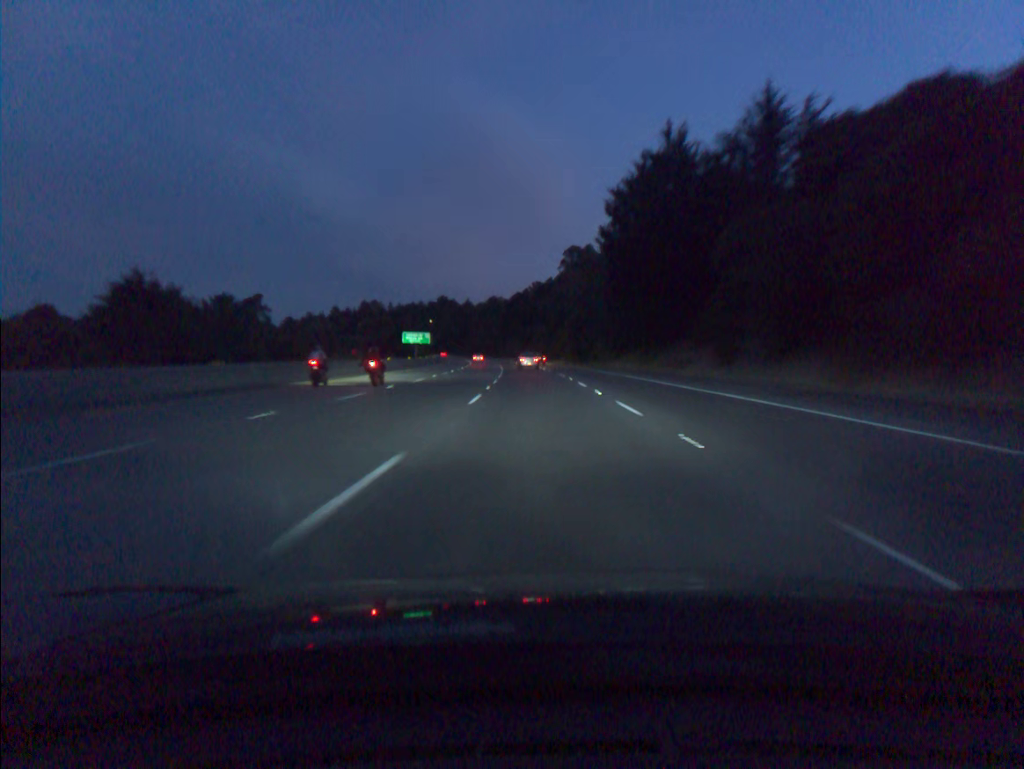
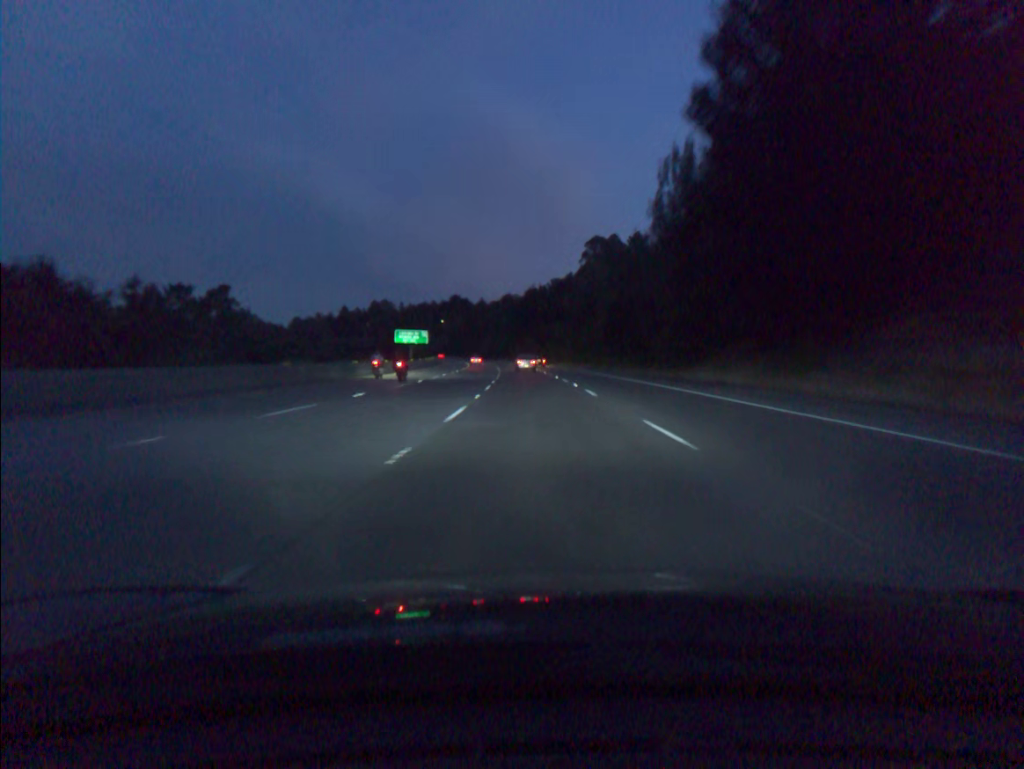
(-0.4, +34.3) m; -1°
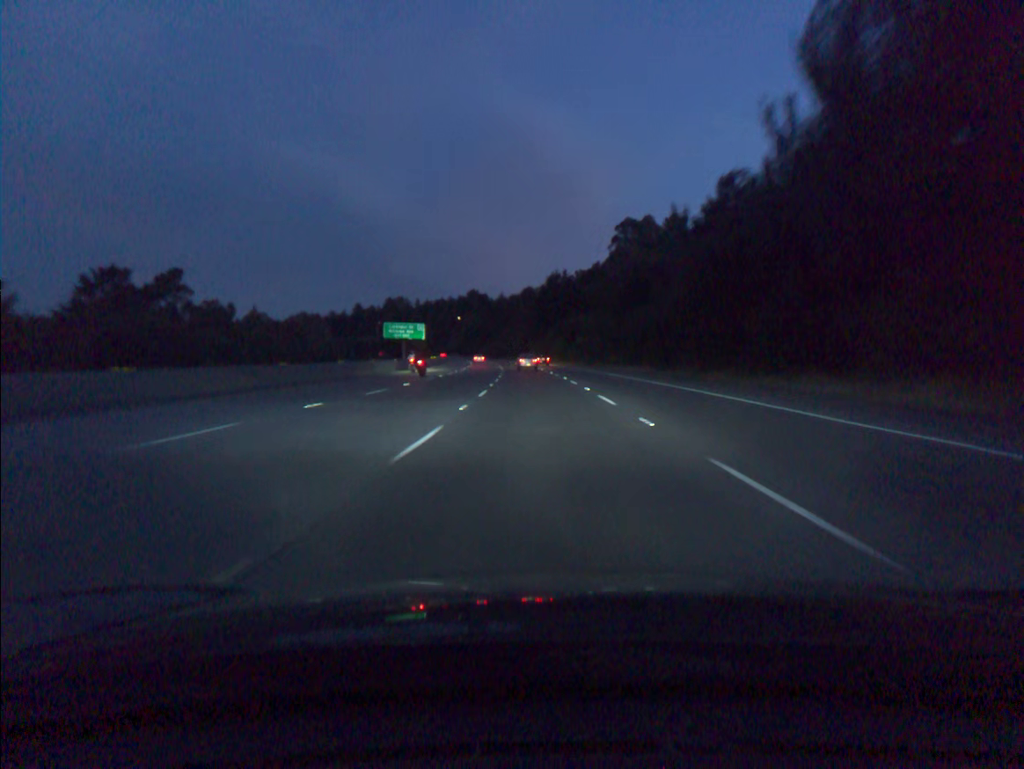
(-0.4, +34.6) m; -2°
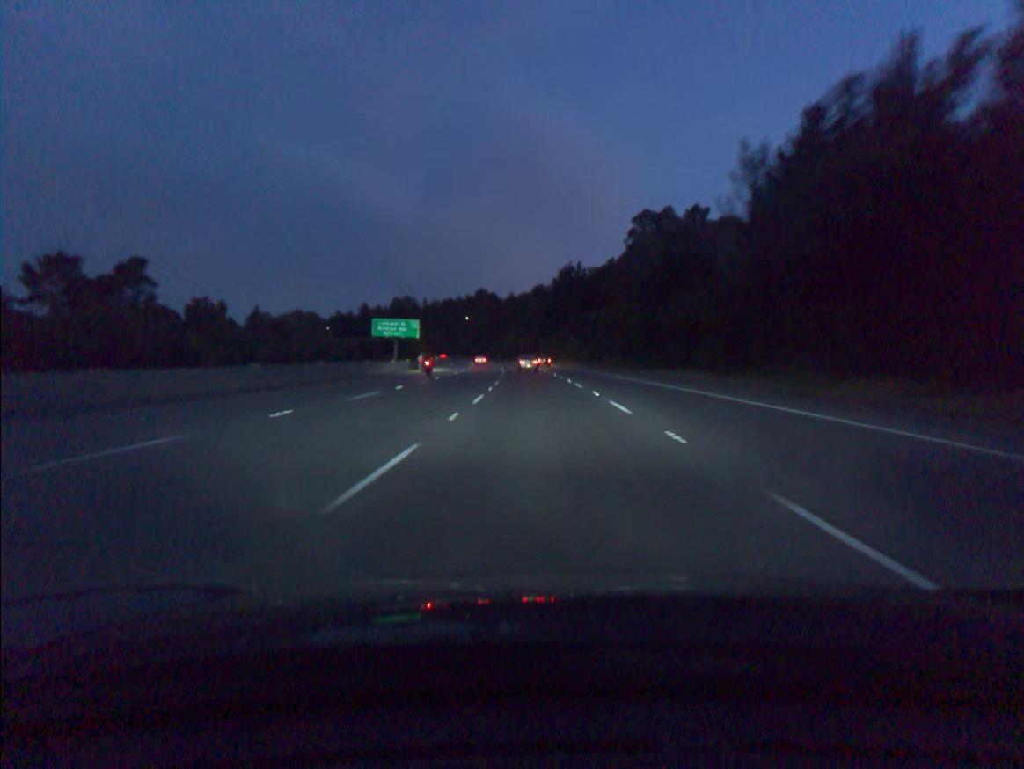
(-0.1, +17.4) m; -1°
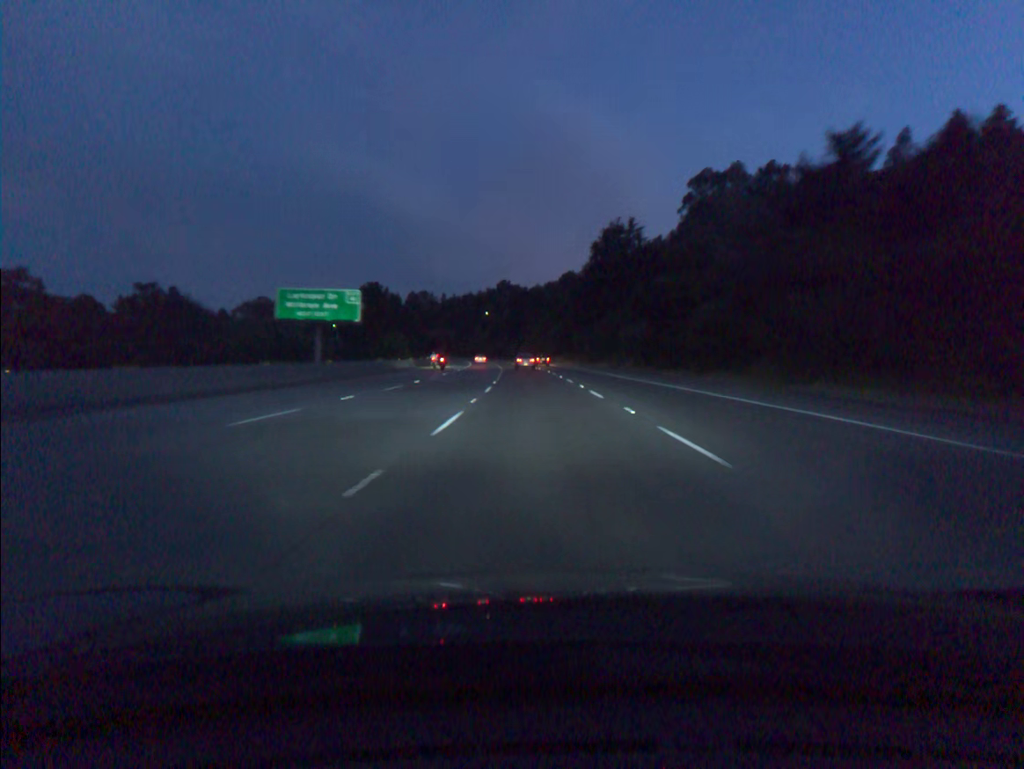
(-1.0, +52.6) m; -2°
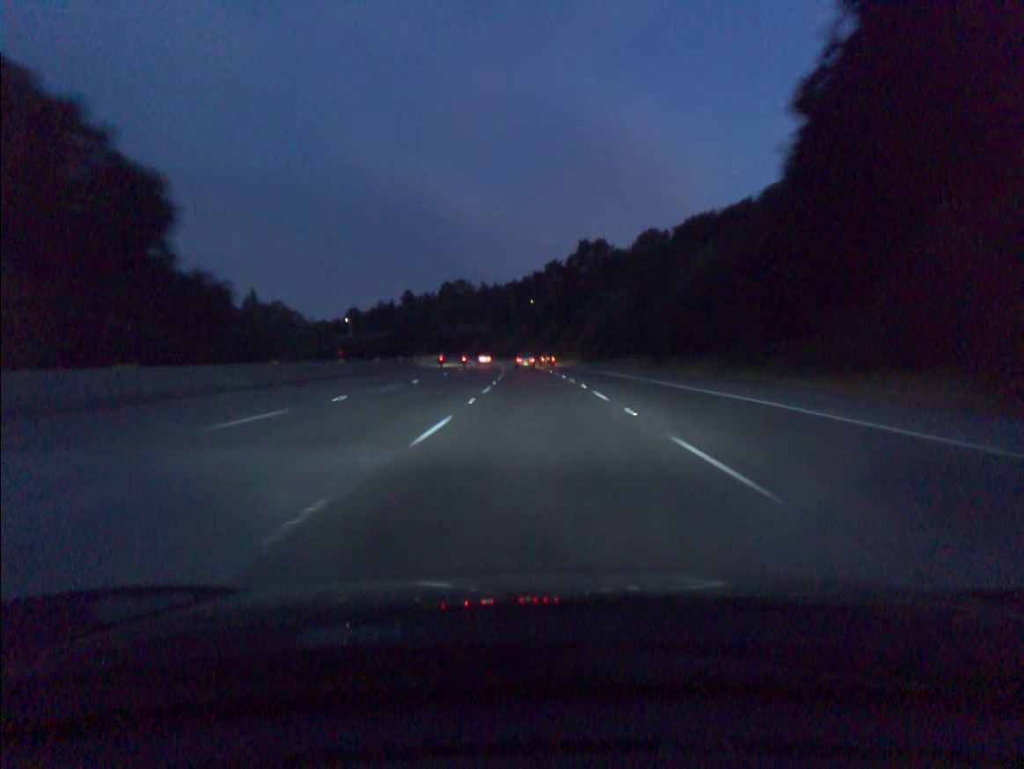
(-2.9, +88.8) m; -4°
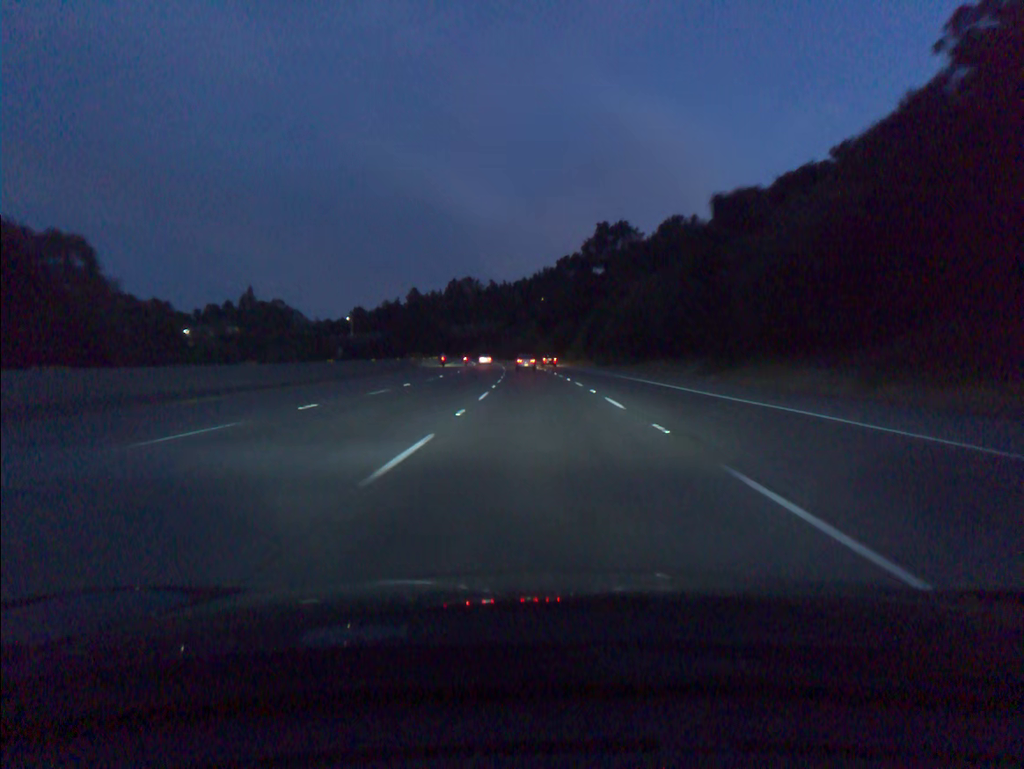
(-0.1, +17.9) m; -1°
